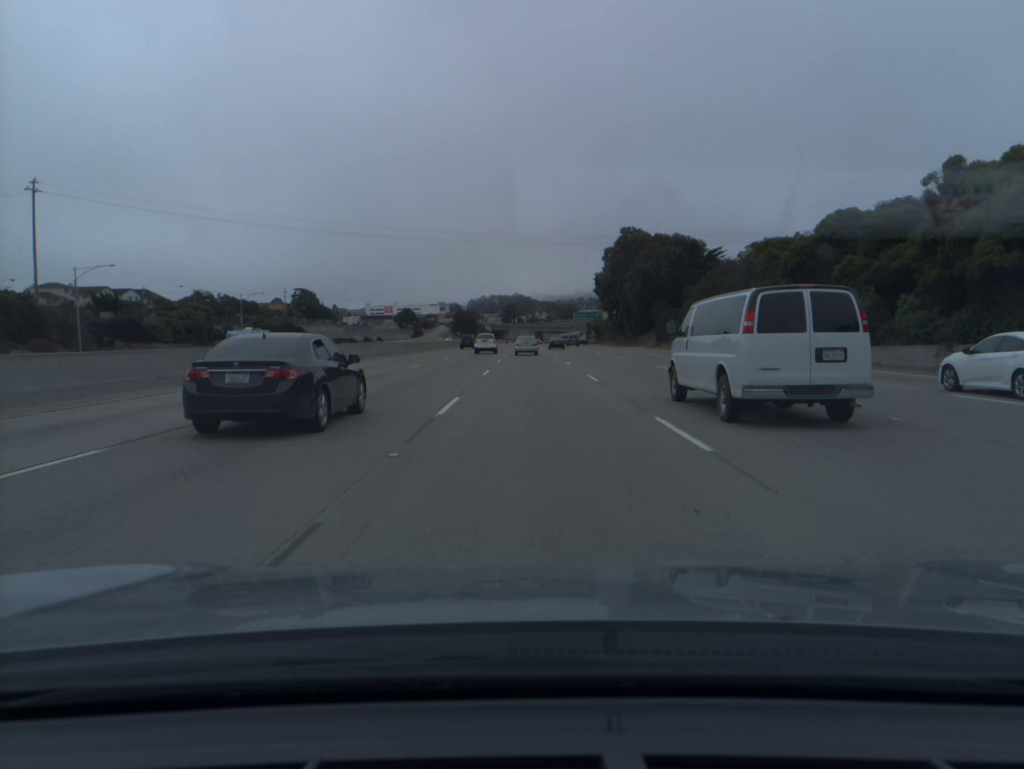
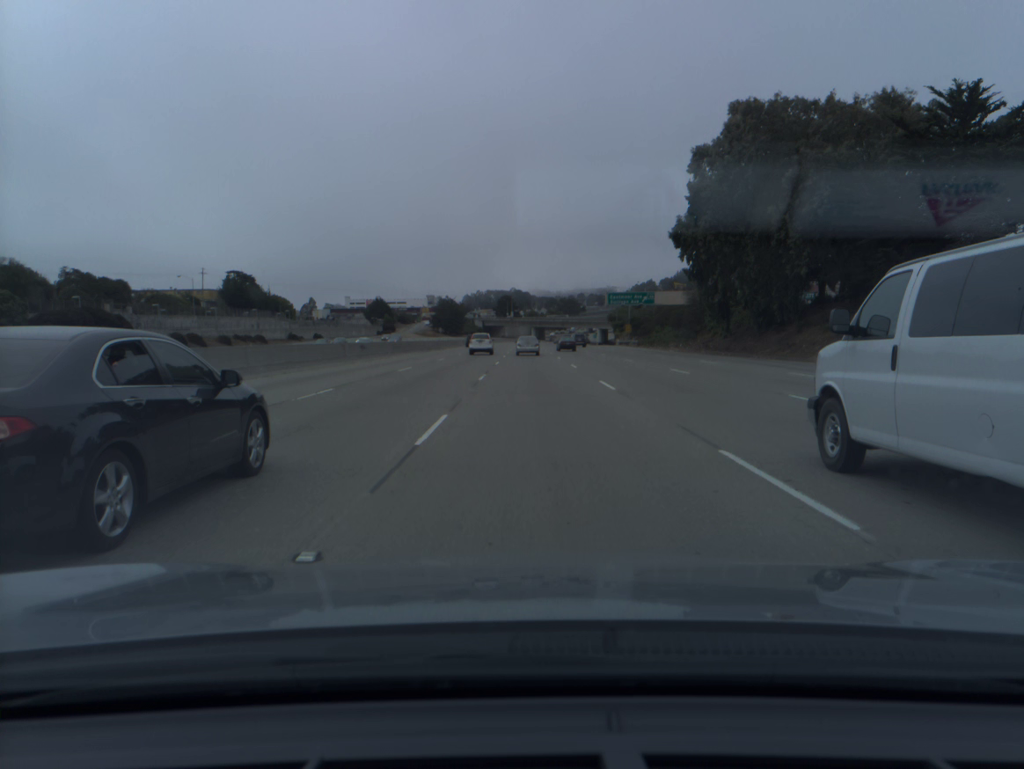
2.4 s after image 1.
(+0.1, +76.8) m; 0°
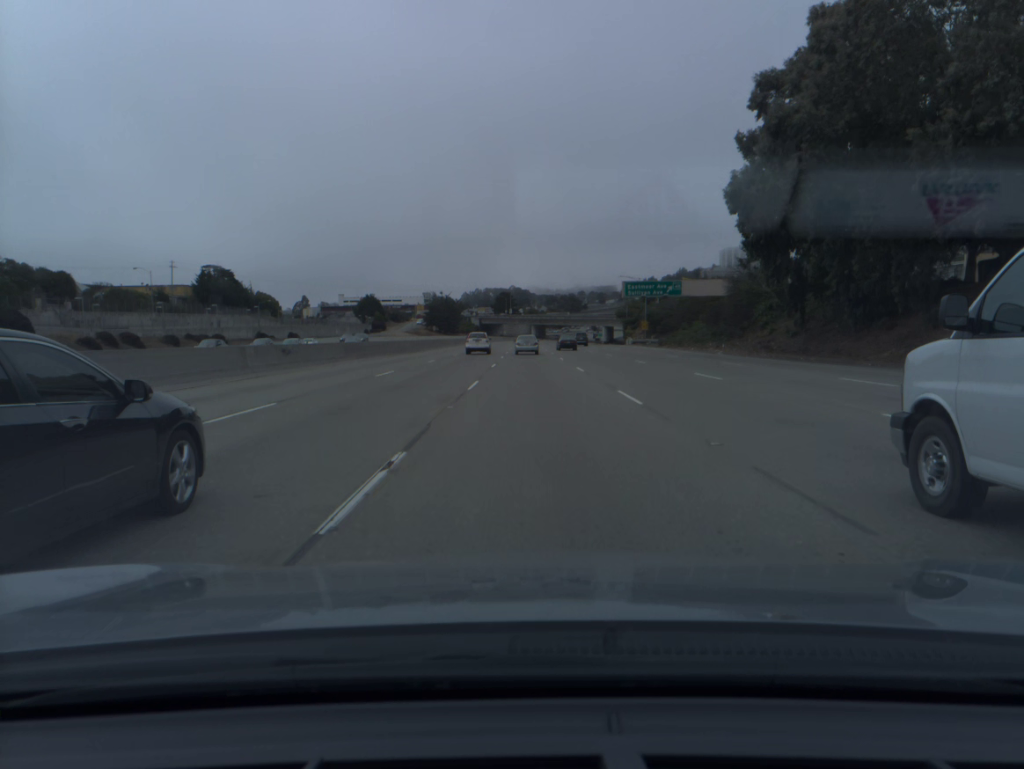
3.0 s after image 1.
(0.0, +19.2) m; 0°
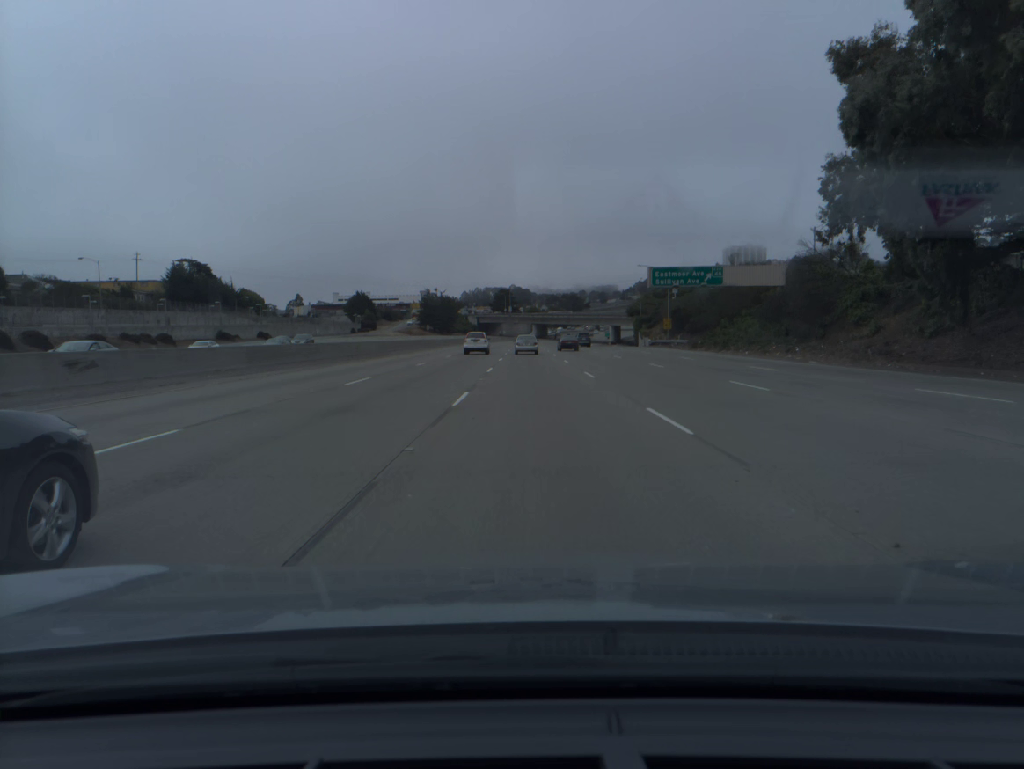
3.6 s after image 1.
(0.0, +19.2) m; 0°
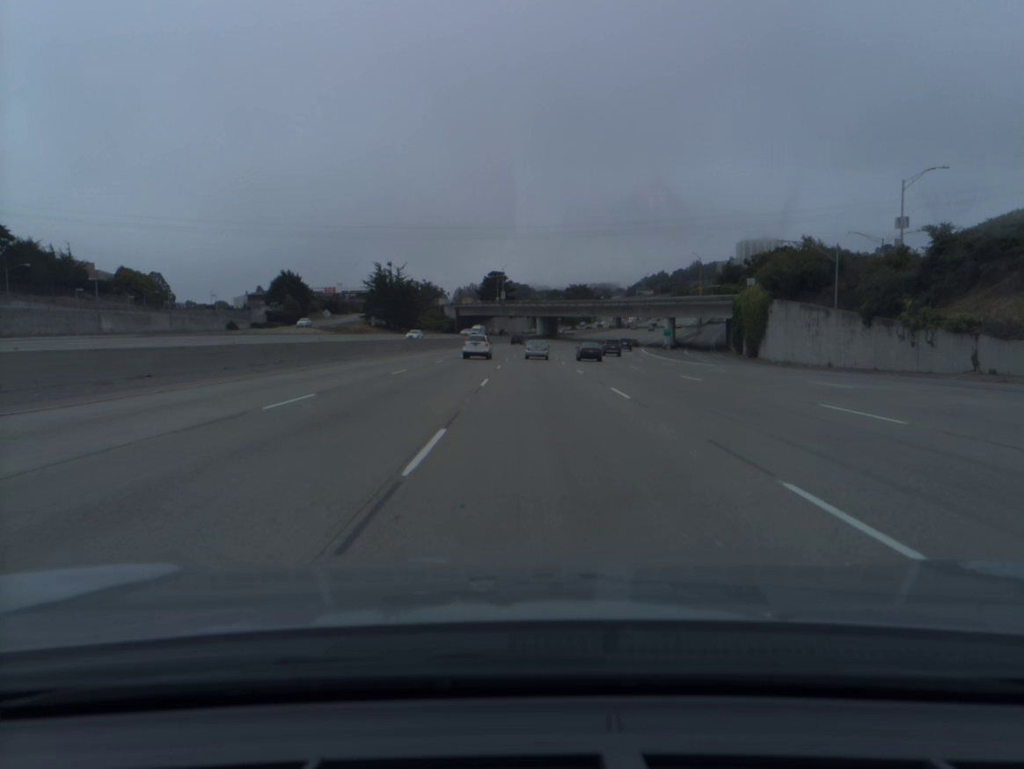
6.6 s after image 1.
(-0.2, +95.3) m; 0°
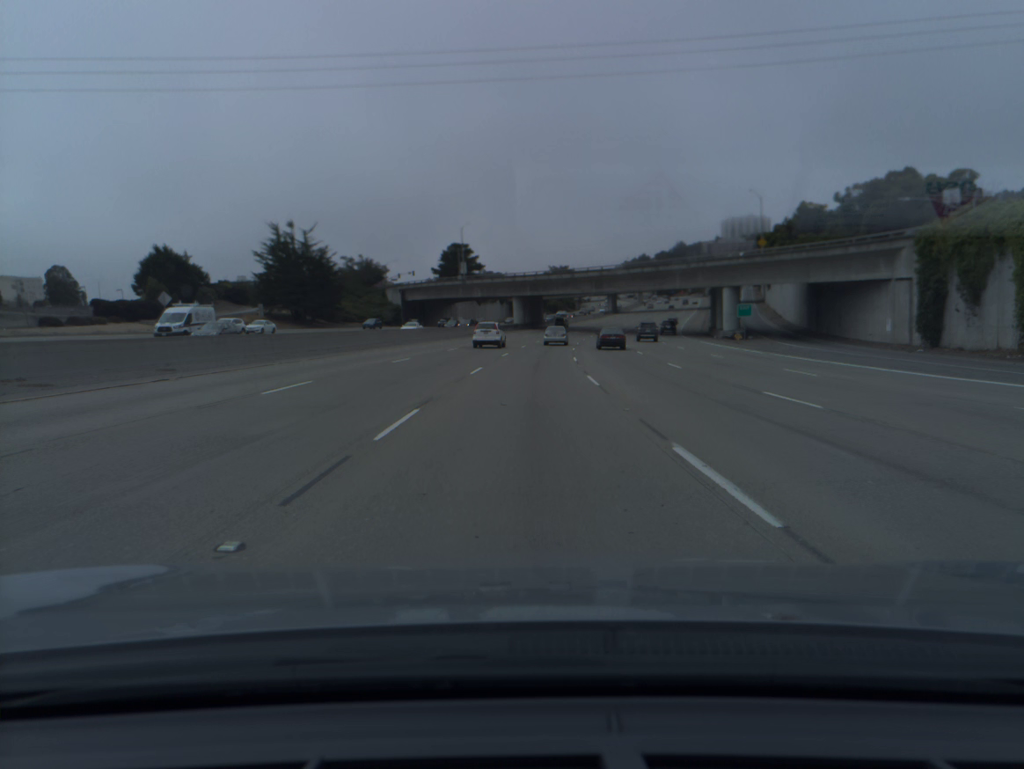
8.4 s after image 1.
(+0.8, +56.7) m; +2°
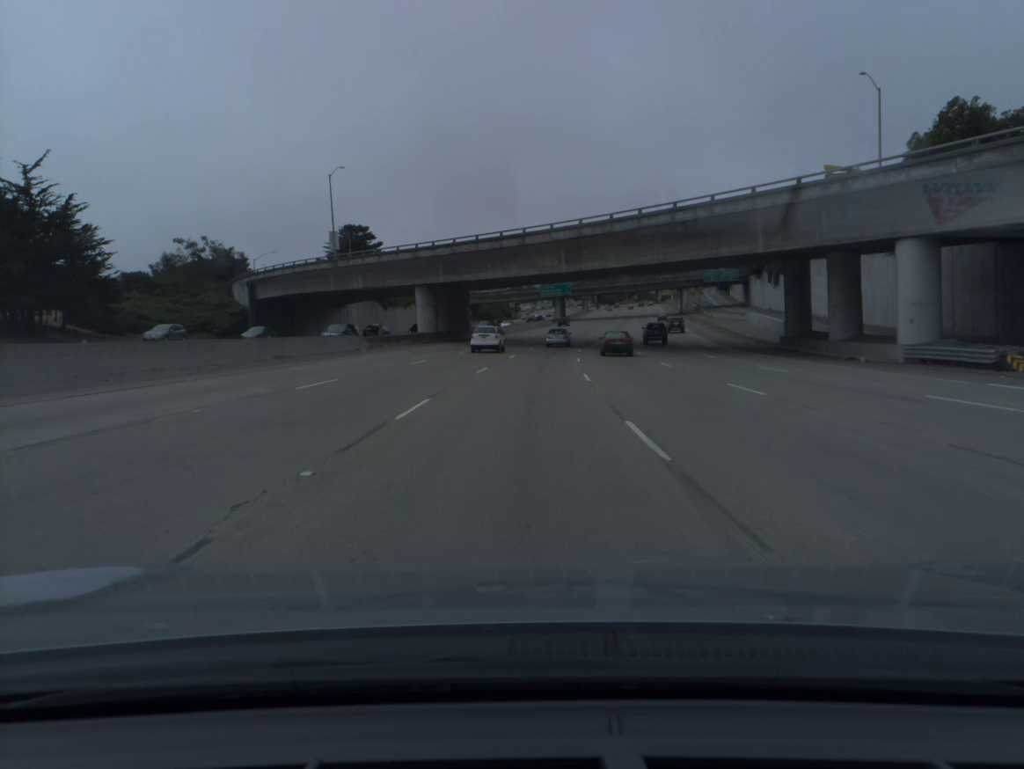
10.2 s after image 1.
(+1.9, +55.5) m; +5°
